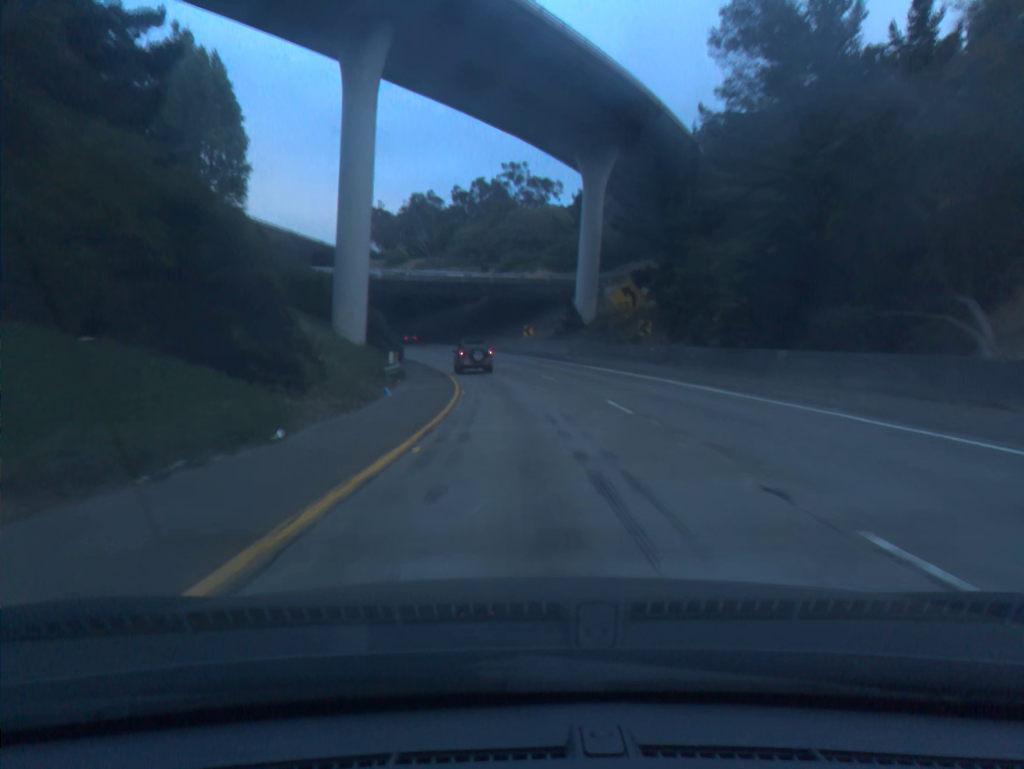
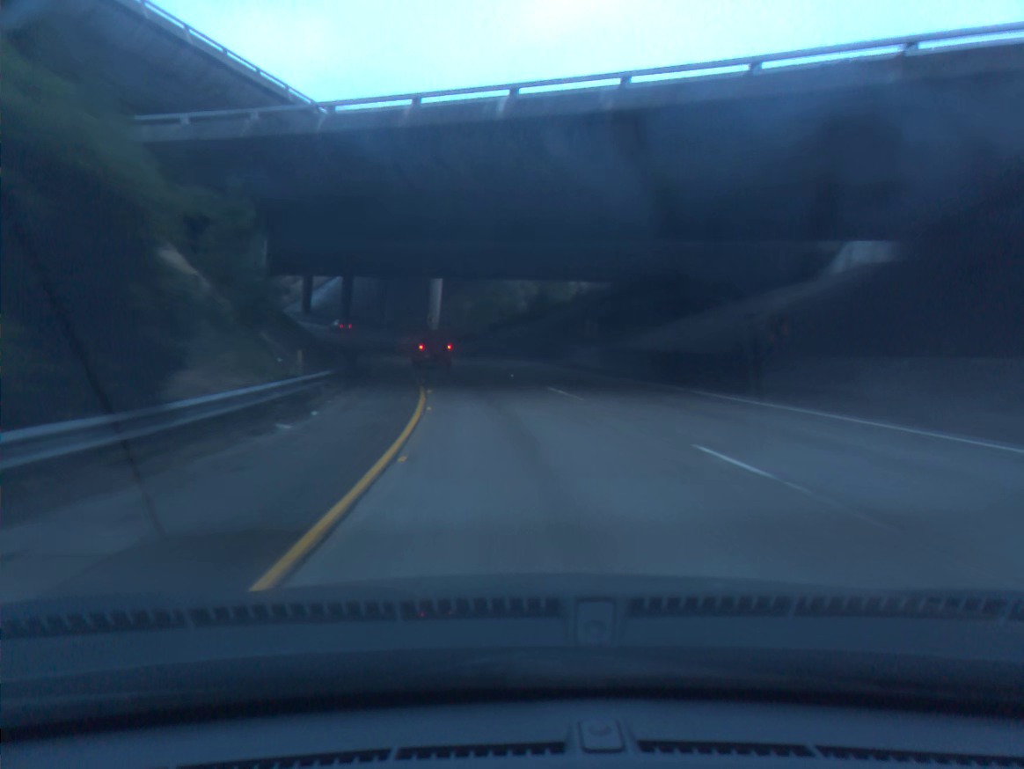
(-7.9, +65.9) m; -17°
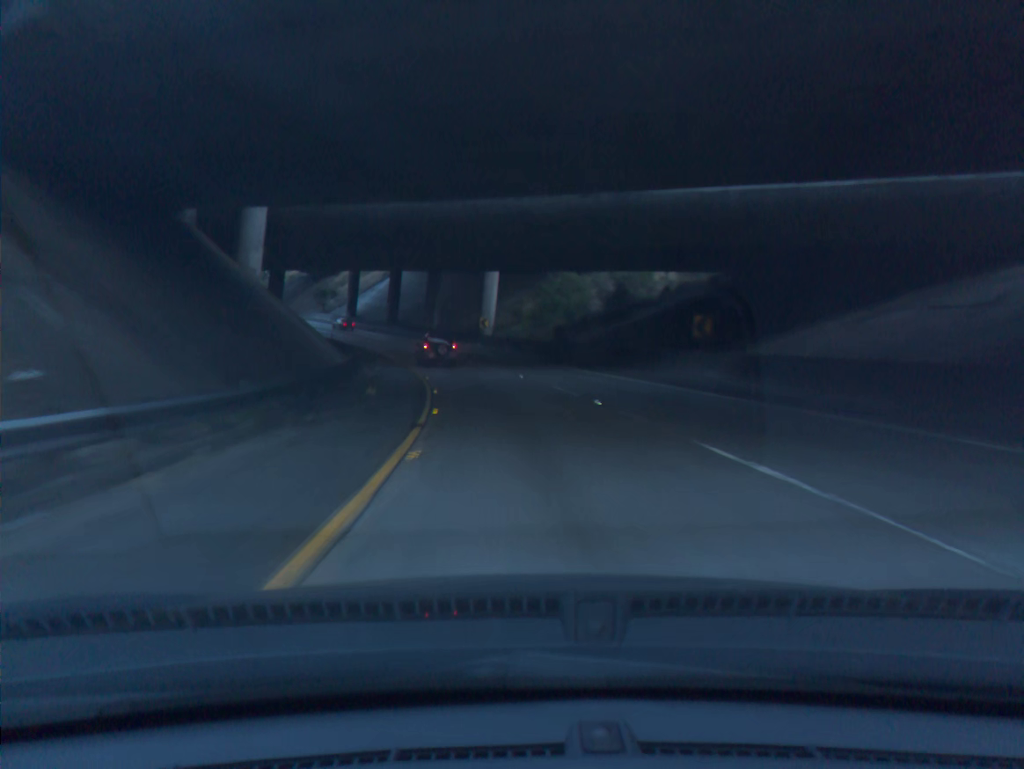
(-0.6, +14.1) m; -5°
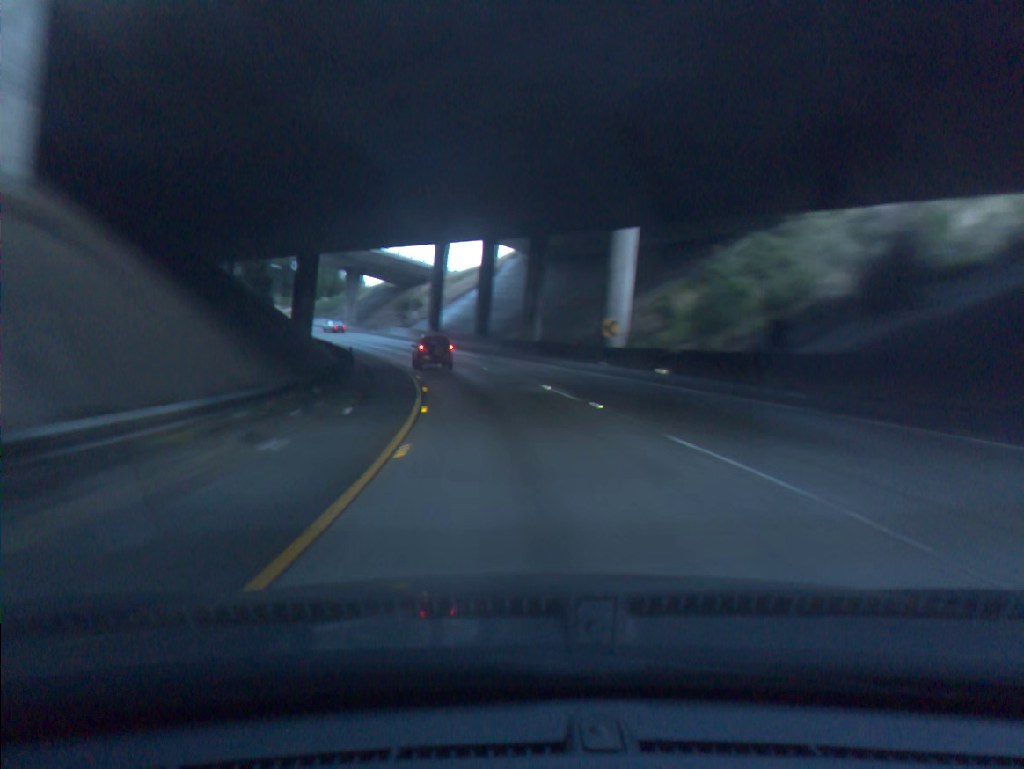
(-1.9, +28.5) m; -8°
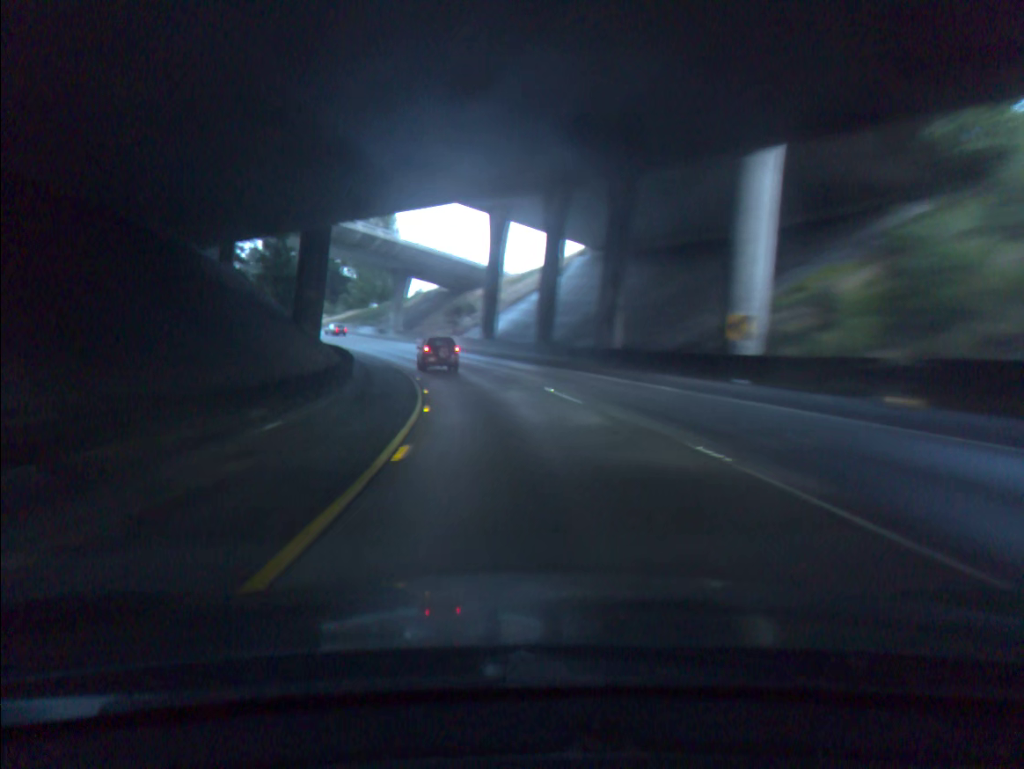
(-0.6, +14.7) m; -5°
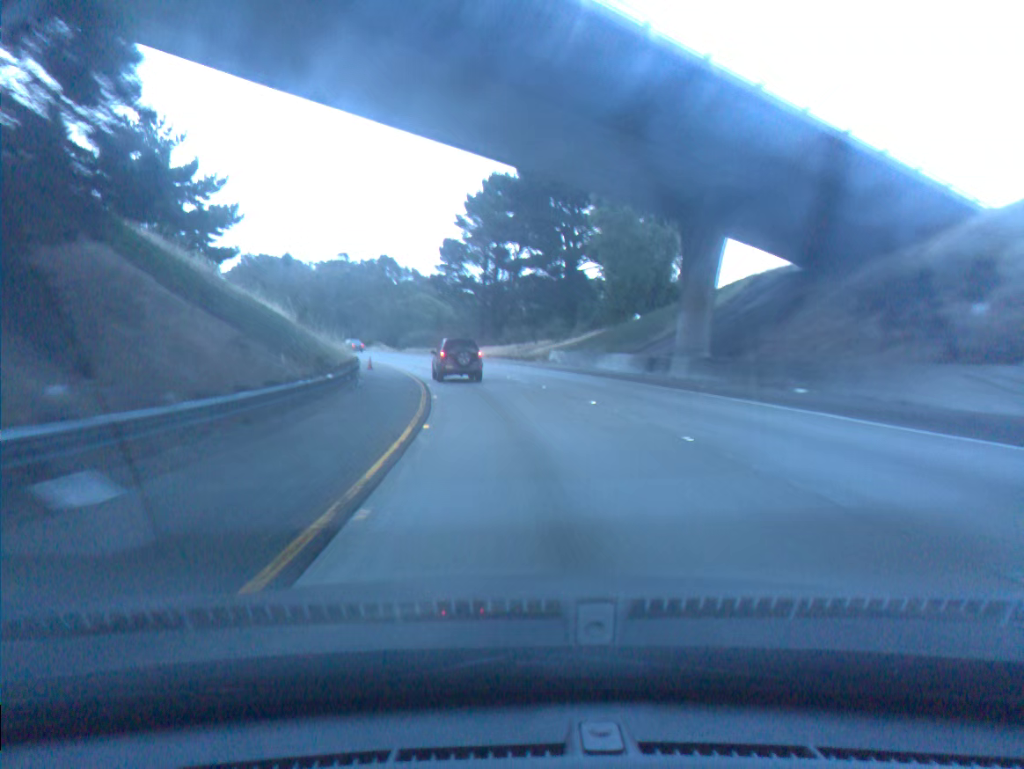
(-10.1, +59.9) m; -19°
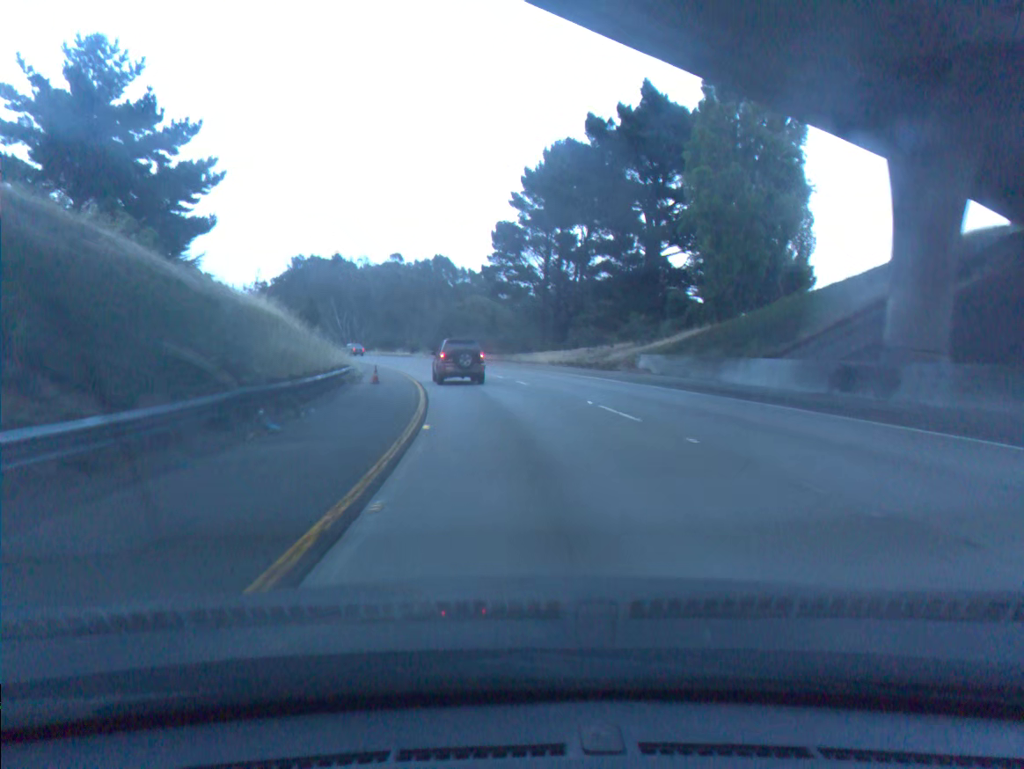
(-0.6, +15.1) m; -4°
